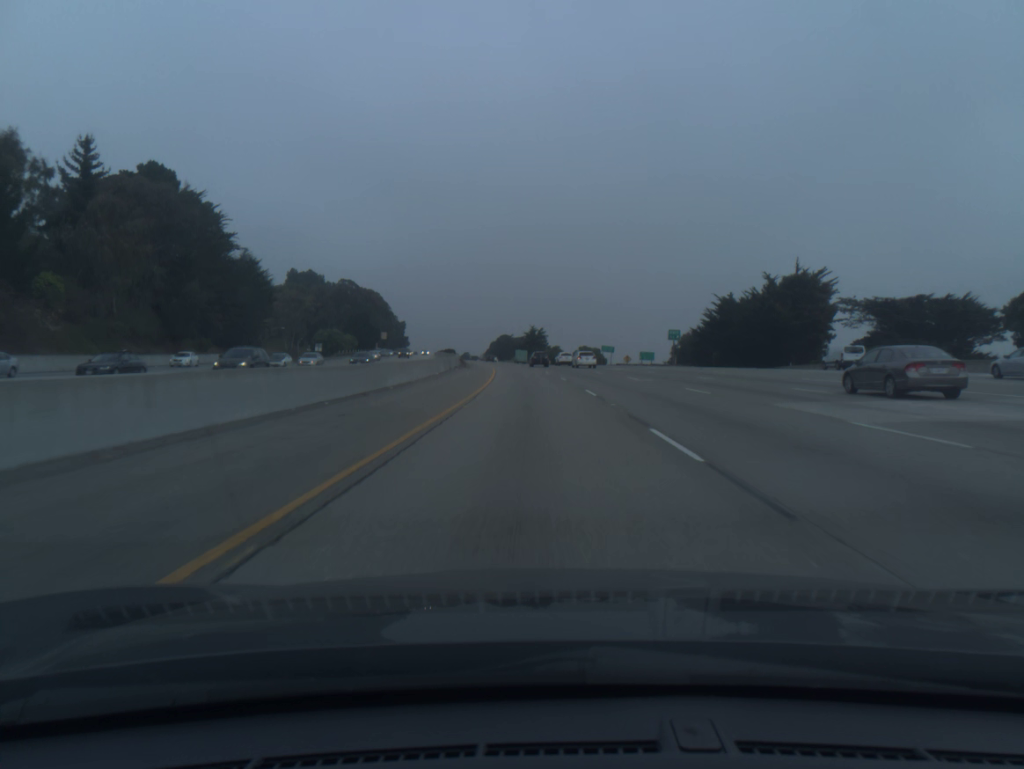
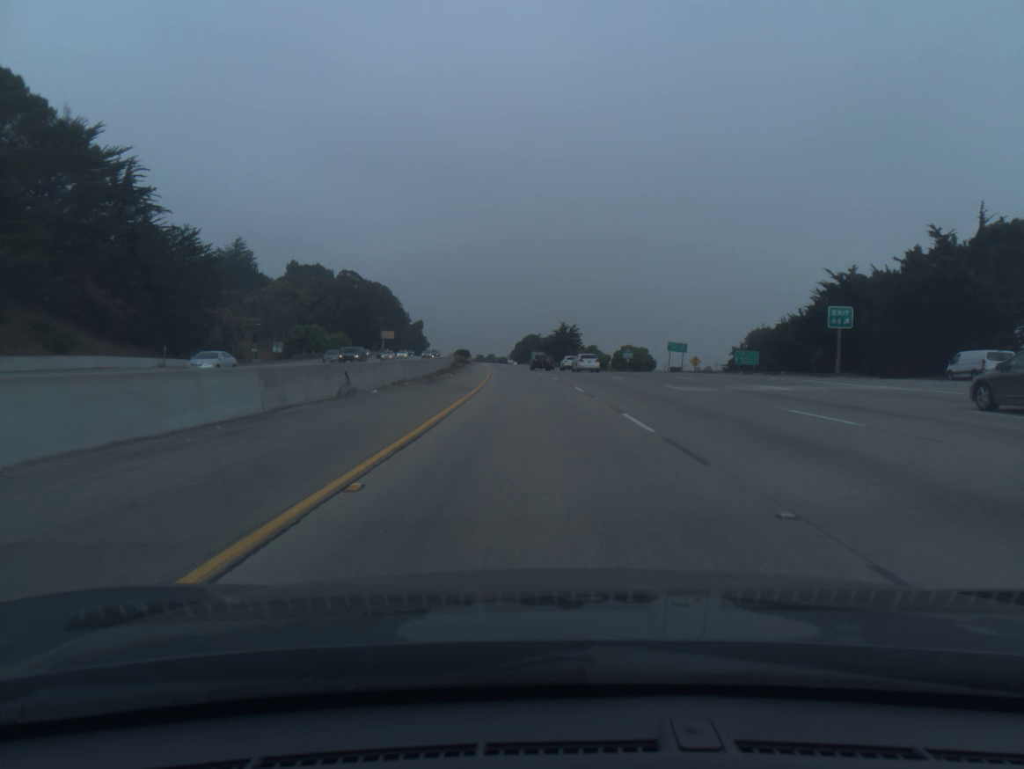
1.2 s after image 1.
(-0.7, +40.1) m; -2°
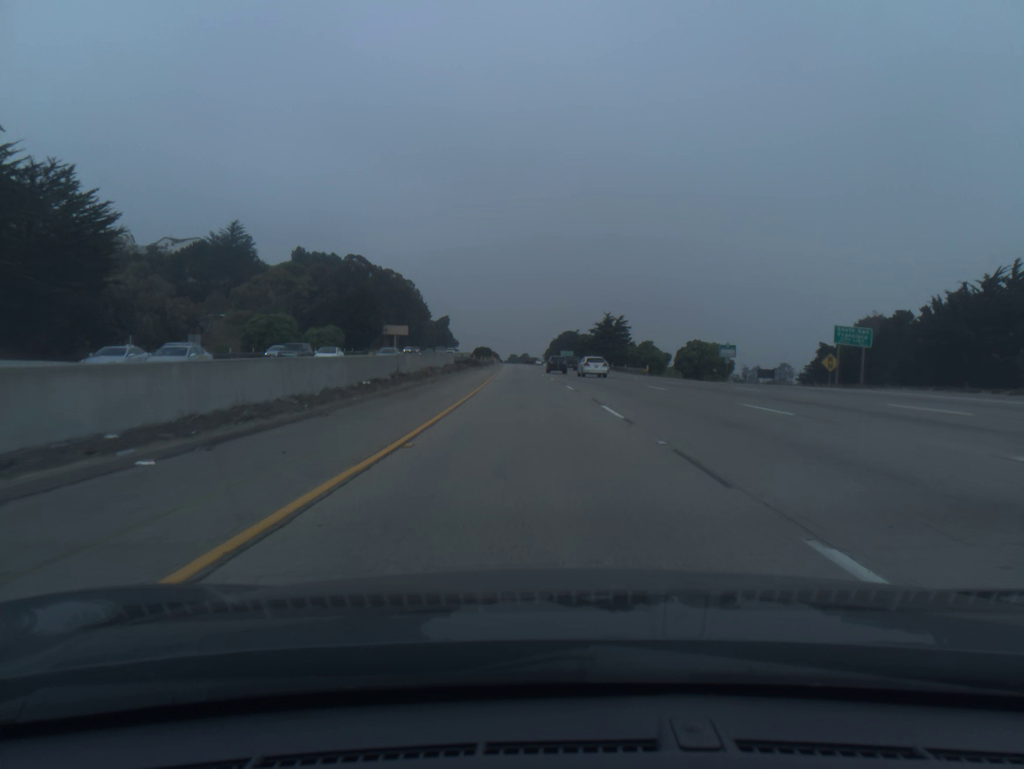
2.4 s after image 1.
(-0.8, +40.1) m; -3°
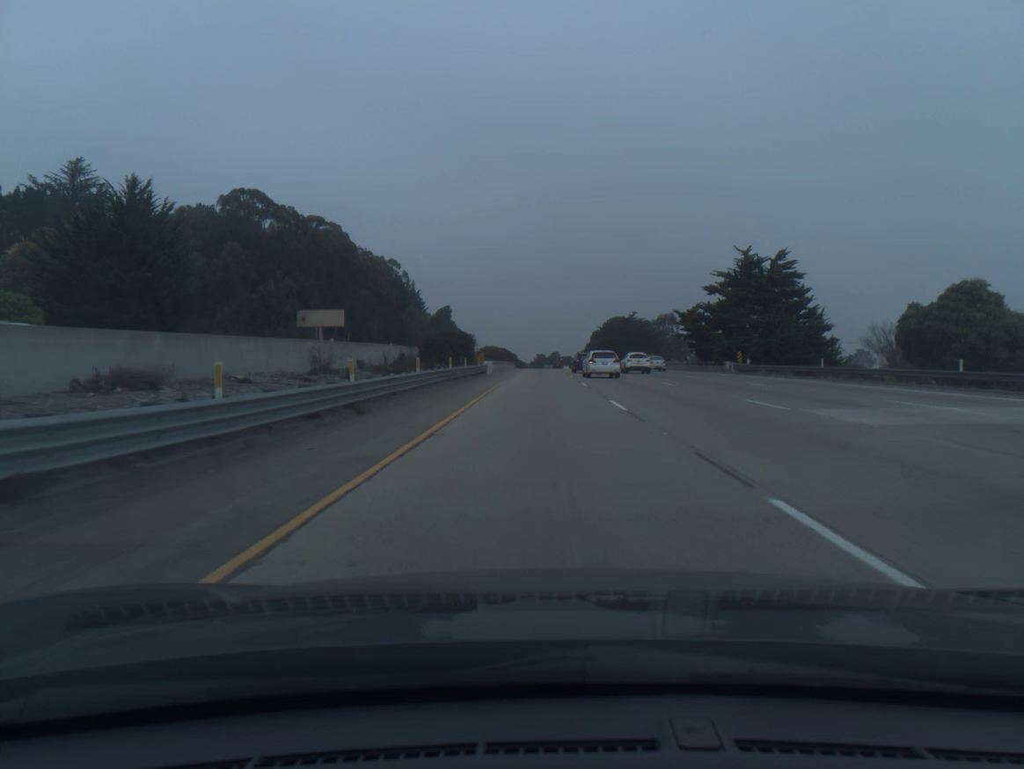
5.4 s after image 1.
(-3.4, +100.7) m; -2°
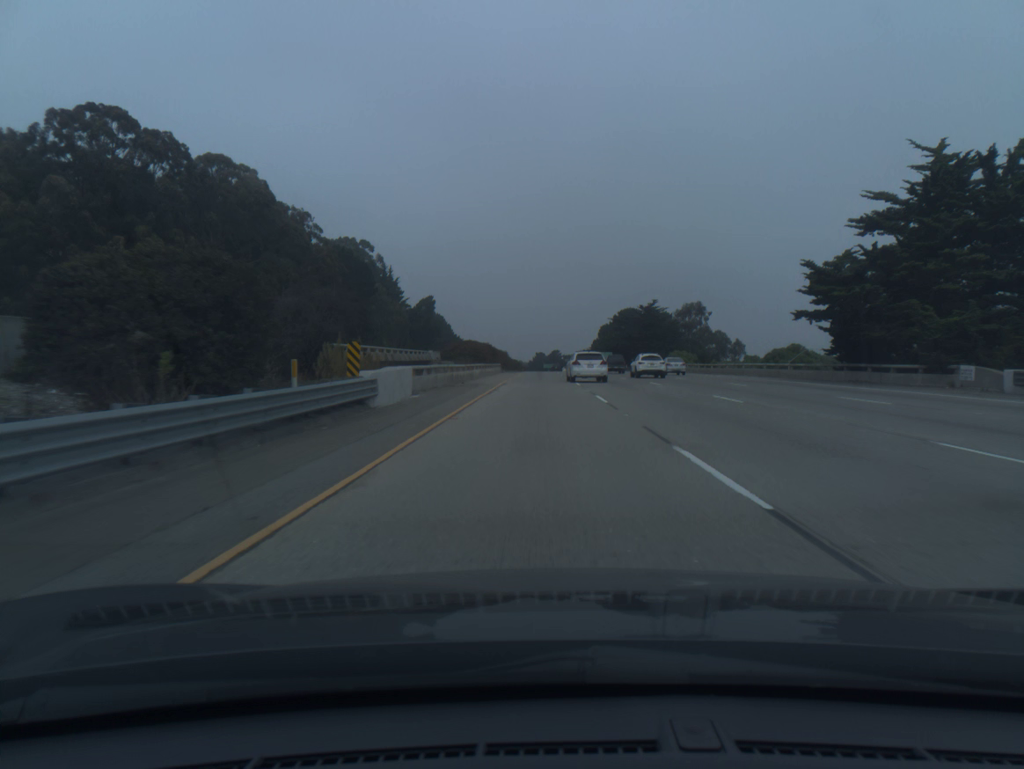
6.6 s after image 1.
(+0.1, +40.3) m; 0°
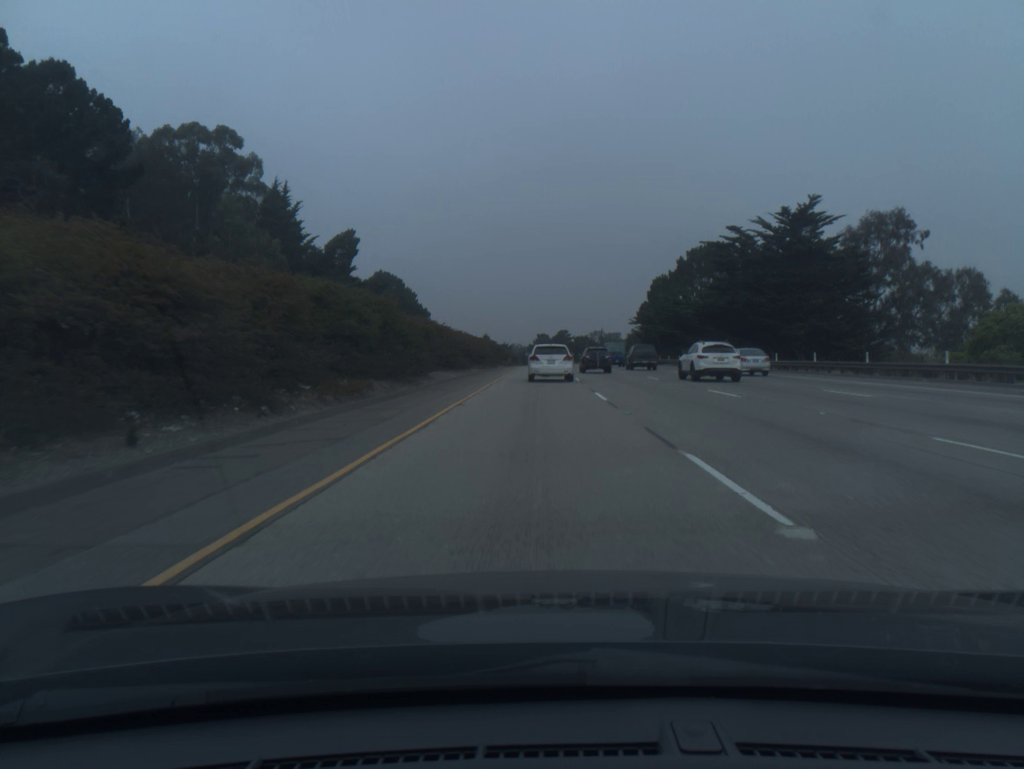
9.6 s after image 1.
(-0.3, +99.1) m; 0°
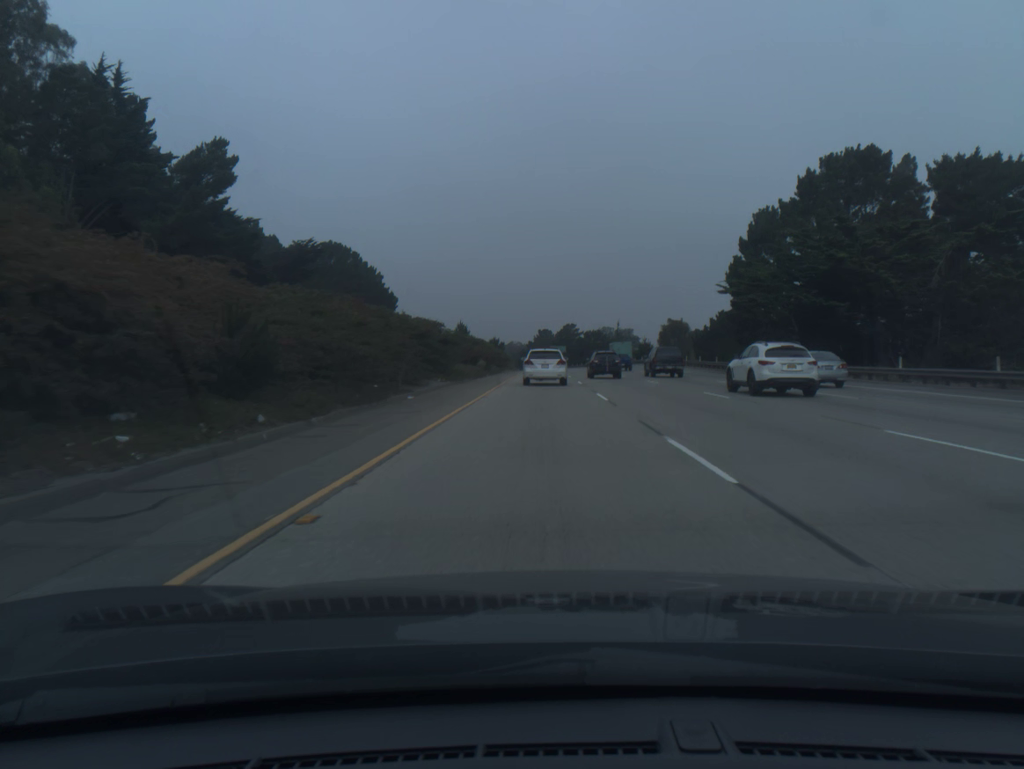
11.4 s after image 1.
(-0.2, +56.4) m; 0°
